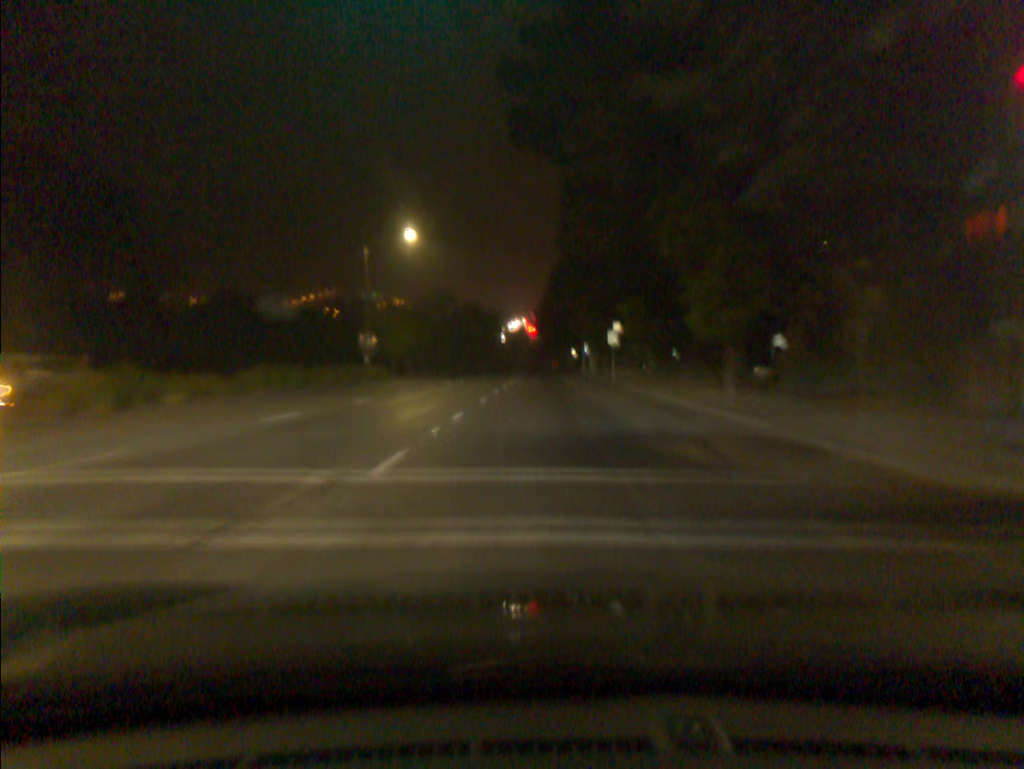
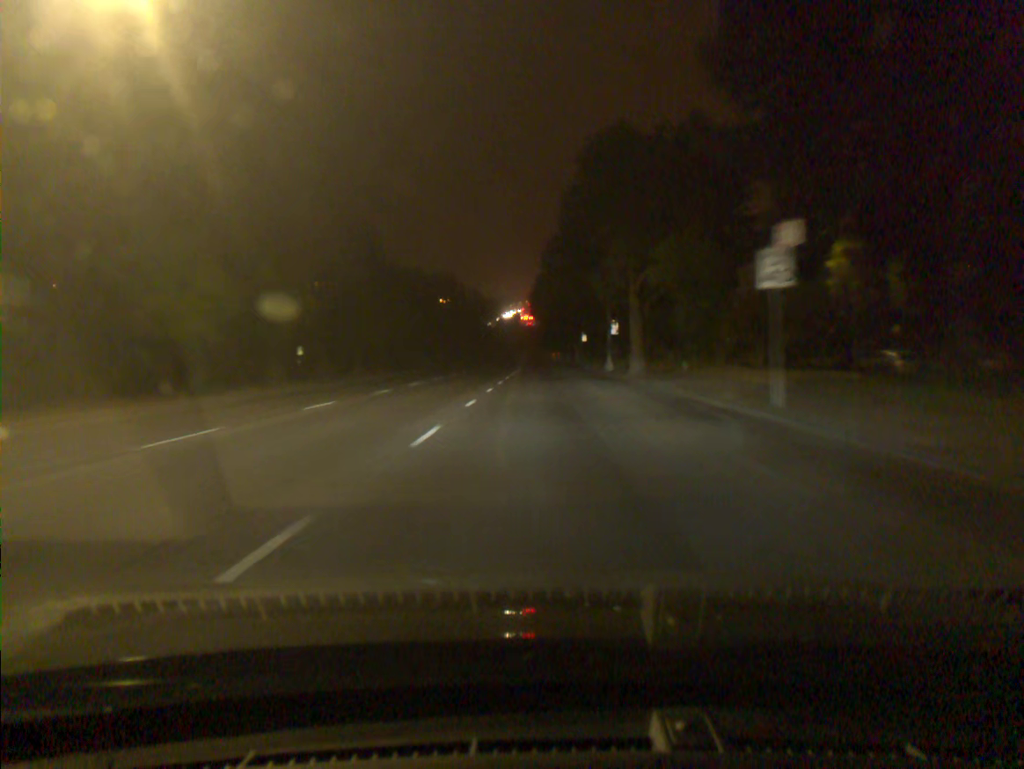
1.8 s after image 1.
(+0.1, +34.4) m; 0°
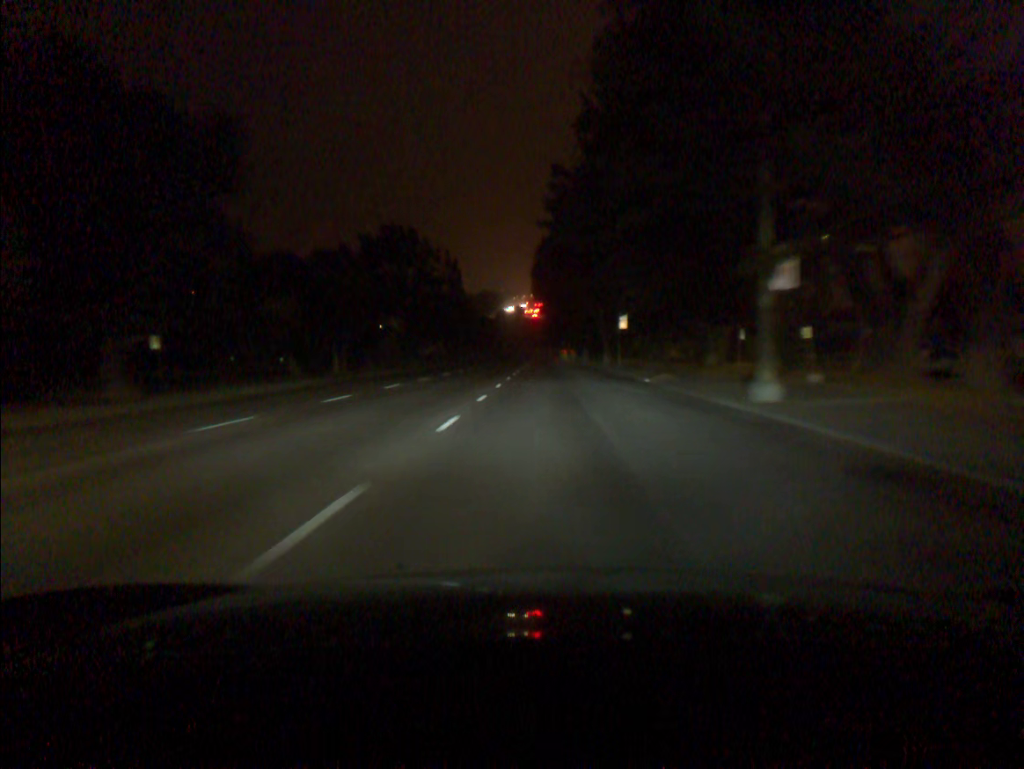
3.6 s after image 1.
(0.0, +35.7) m; 0°
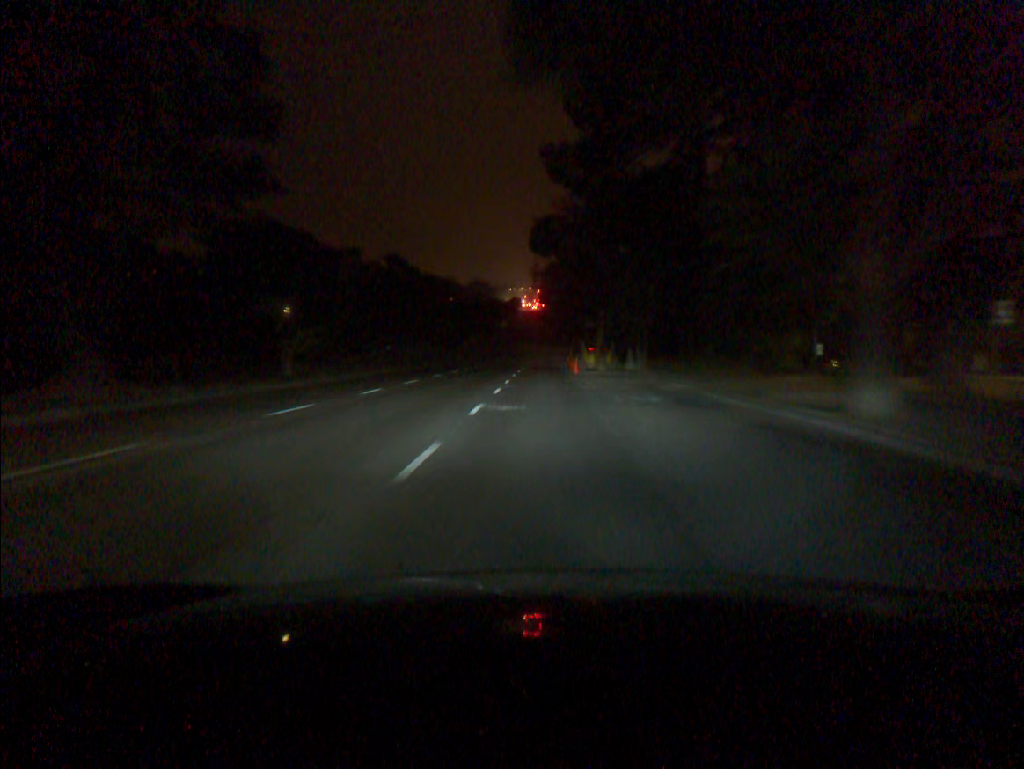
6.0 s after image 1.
(-0.1, +48.2) m; 0°
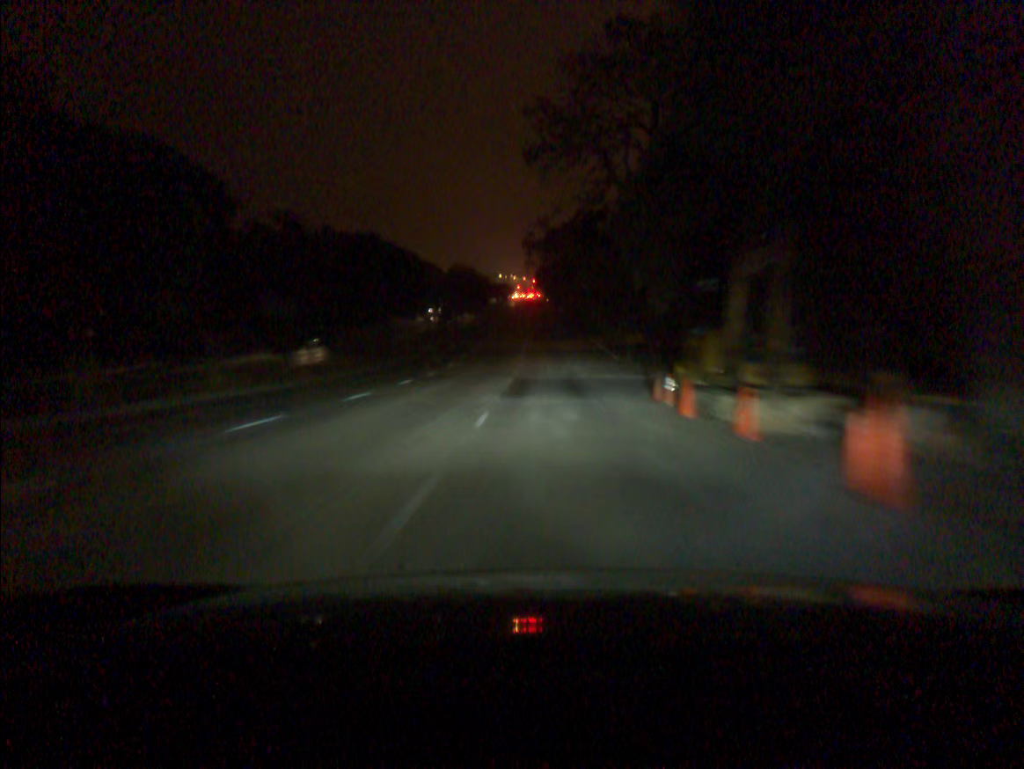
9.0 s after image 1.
(0.0, +60.8) m; 0°
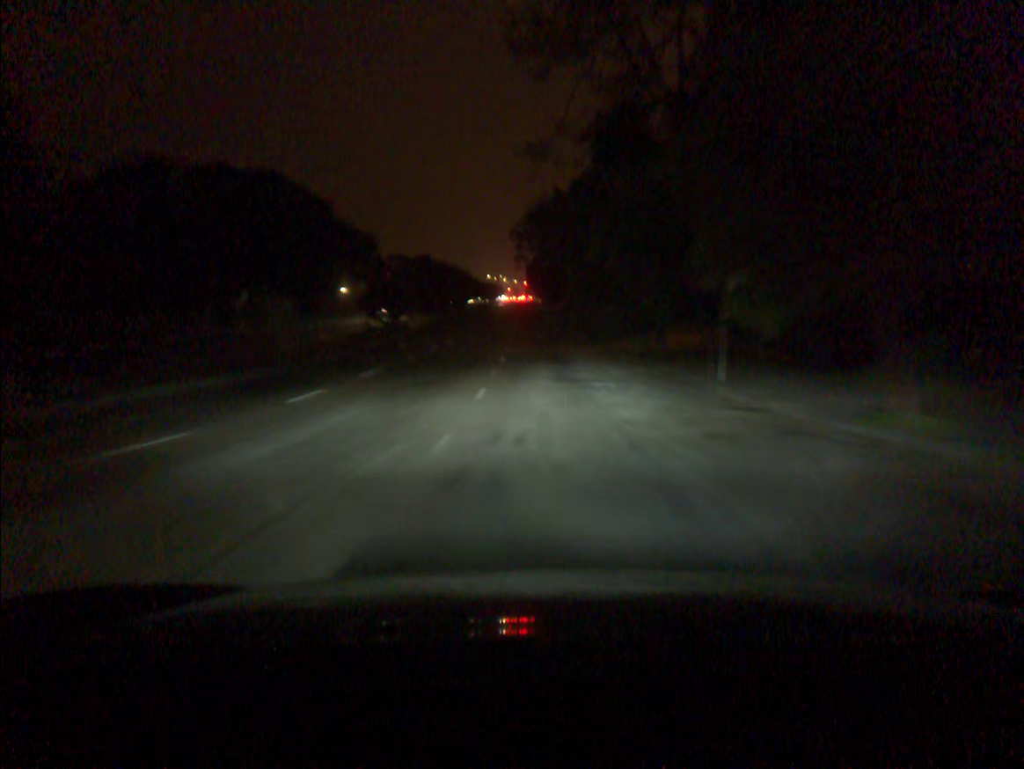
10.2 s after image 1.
(+0.1, +24.7) m; +1°
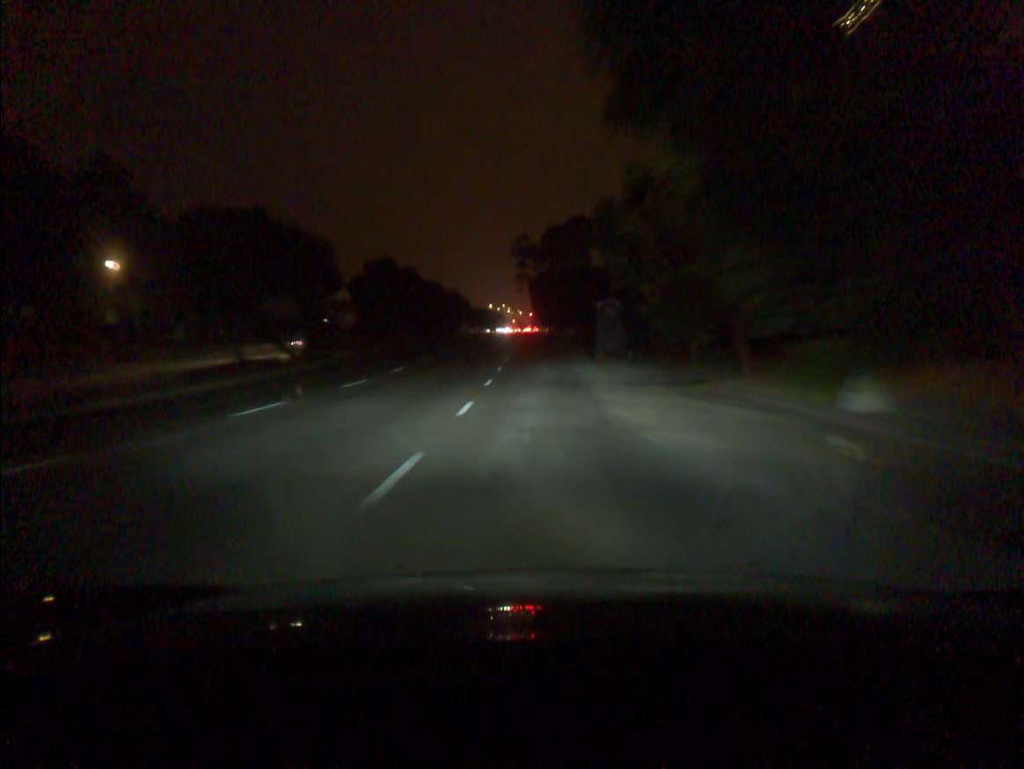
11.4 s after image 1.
(-0.1, +24.7) m; 0°
